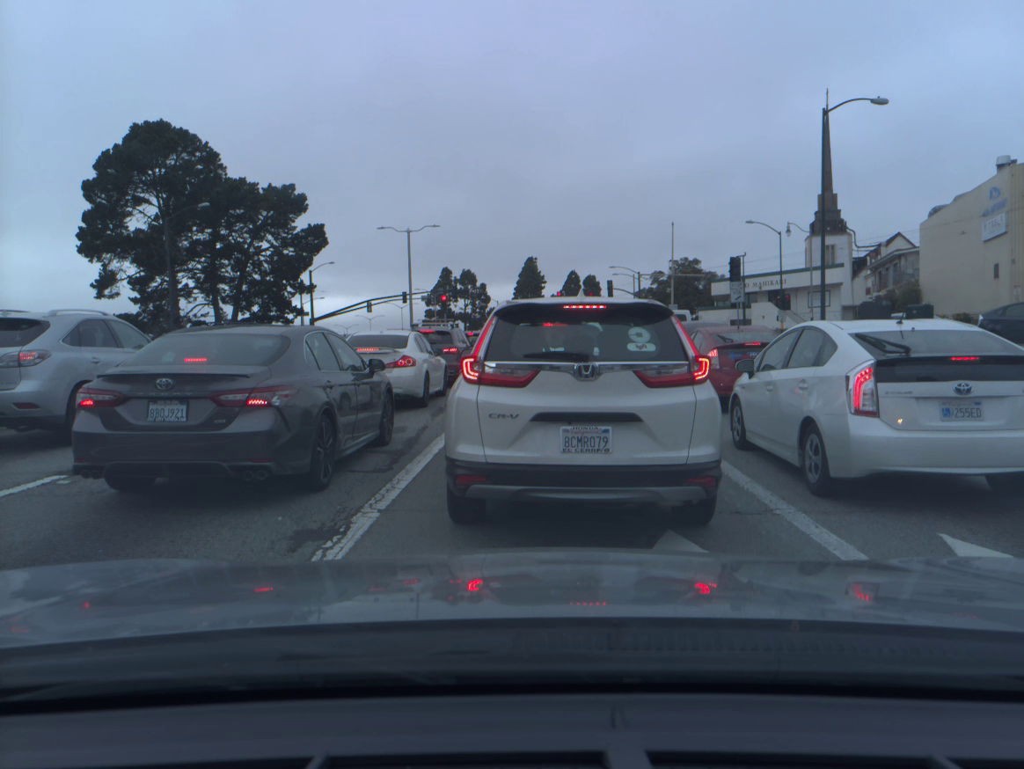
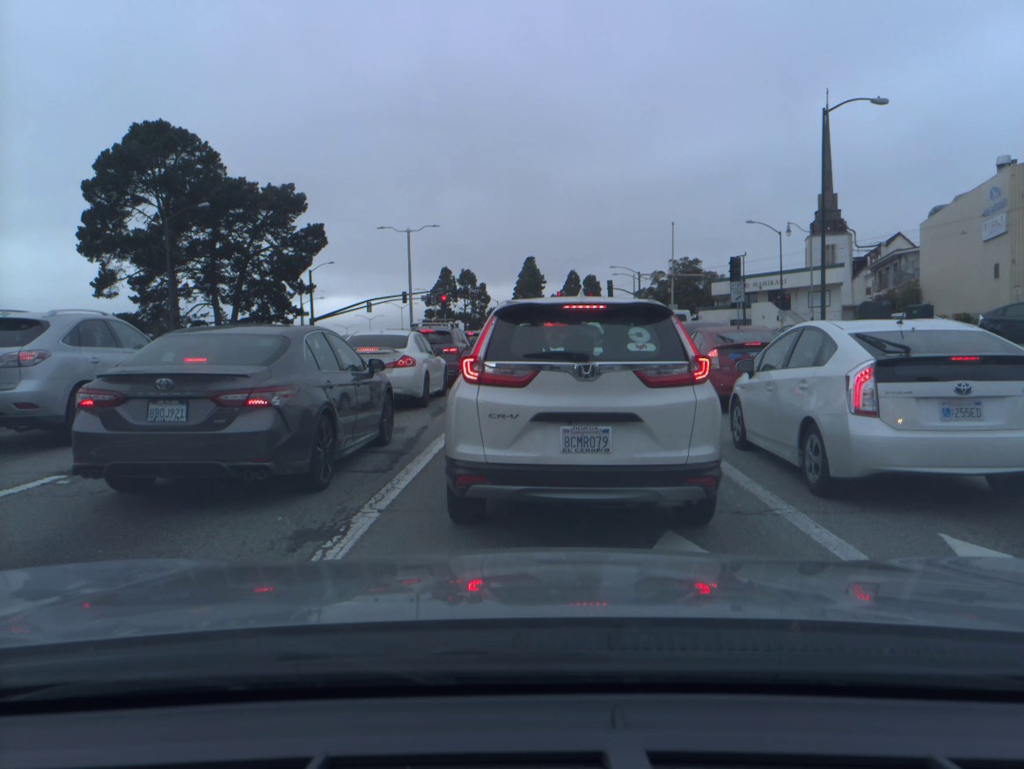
(0.0, 0.0) m; 0°
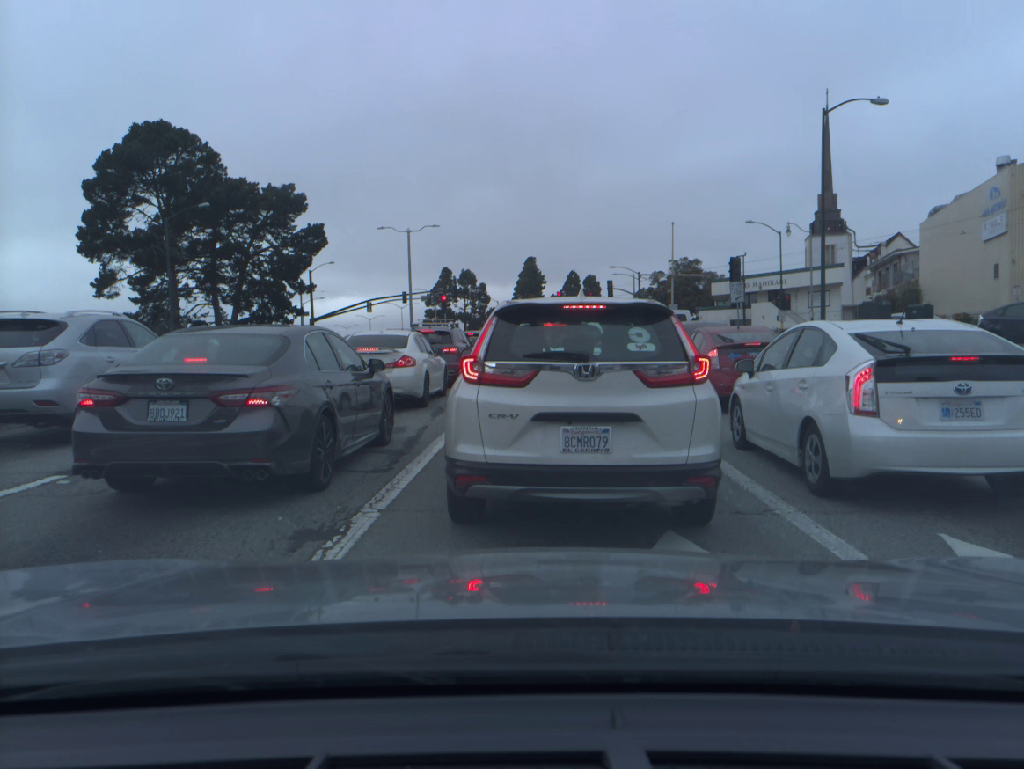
(0.0, 0.0) m; 0°
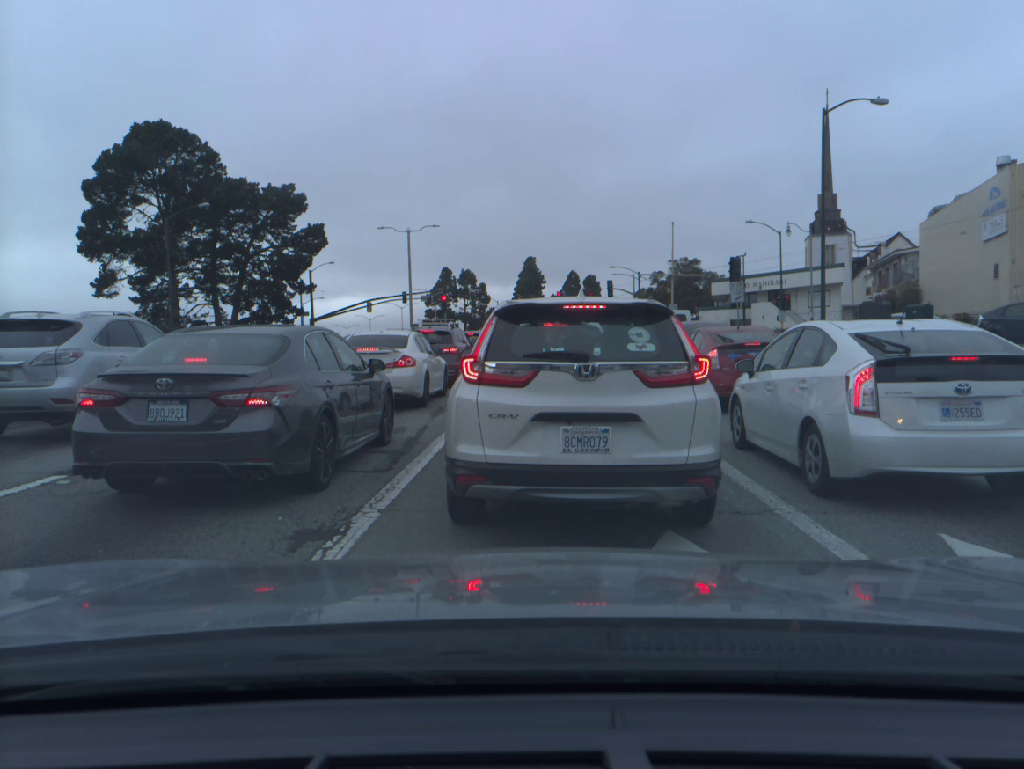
(0.0, 0.0) m; 0°
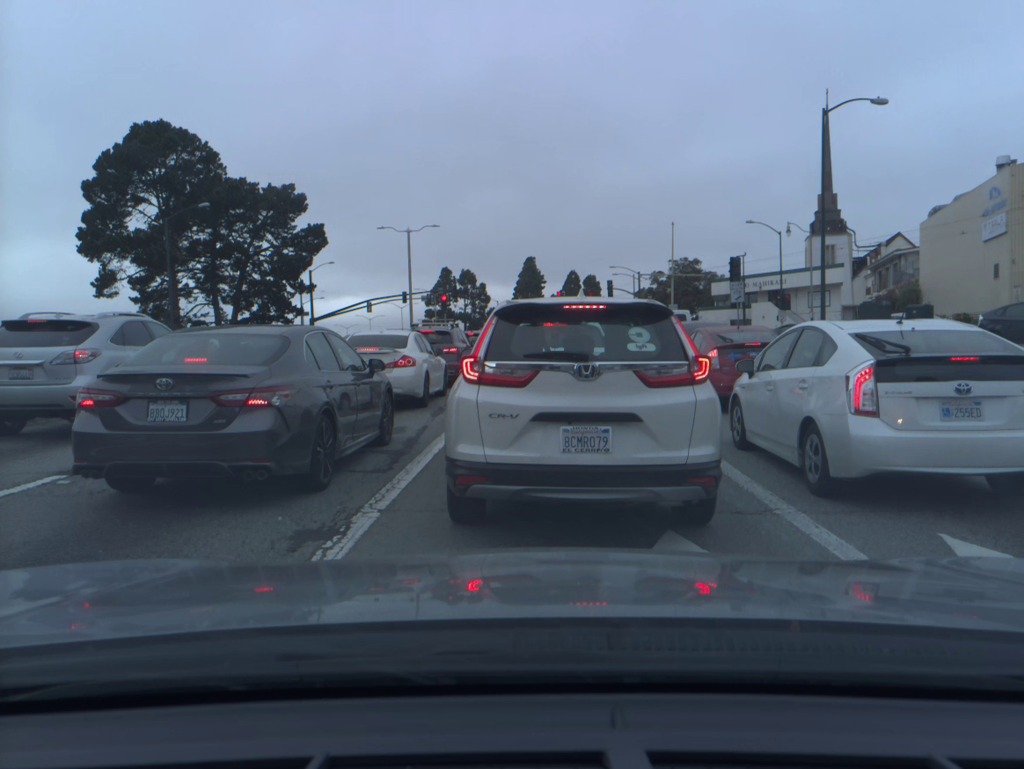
(0.0, 0.0) m; 0°
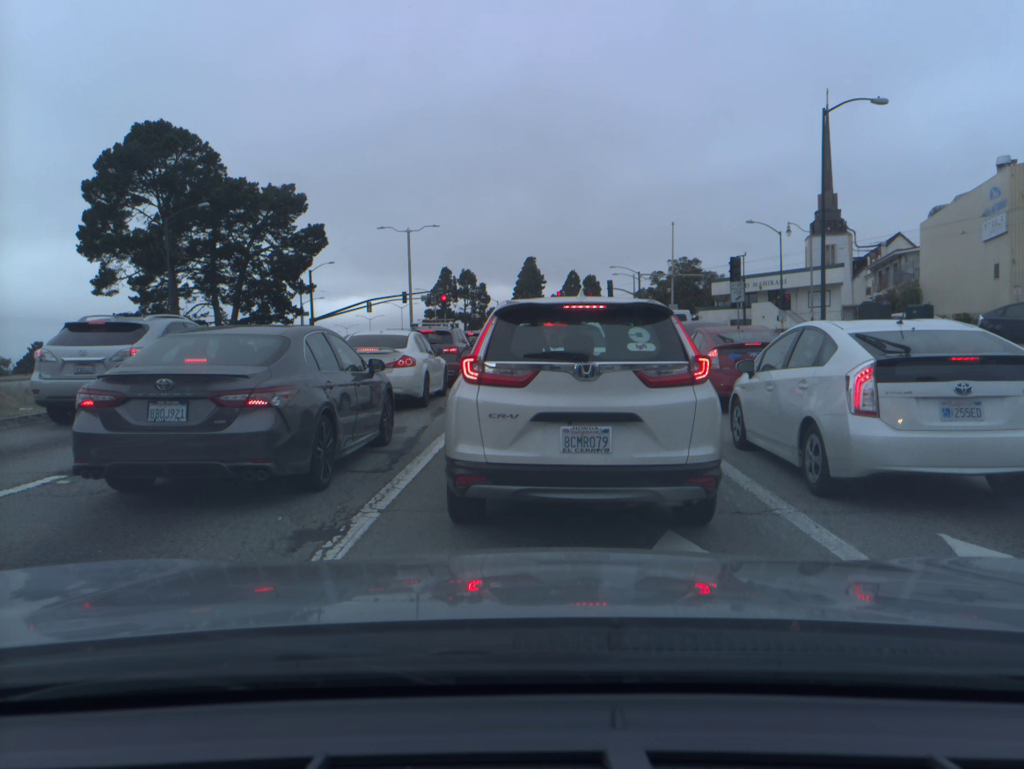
(0.0, 0.0) m; 0°
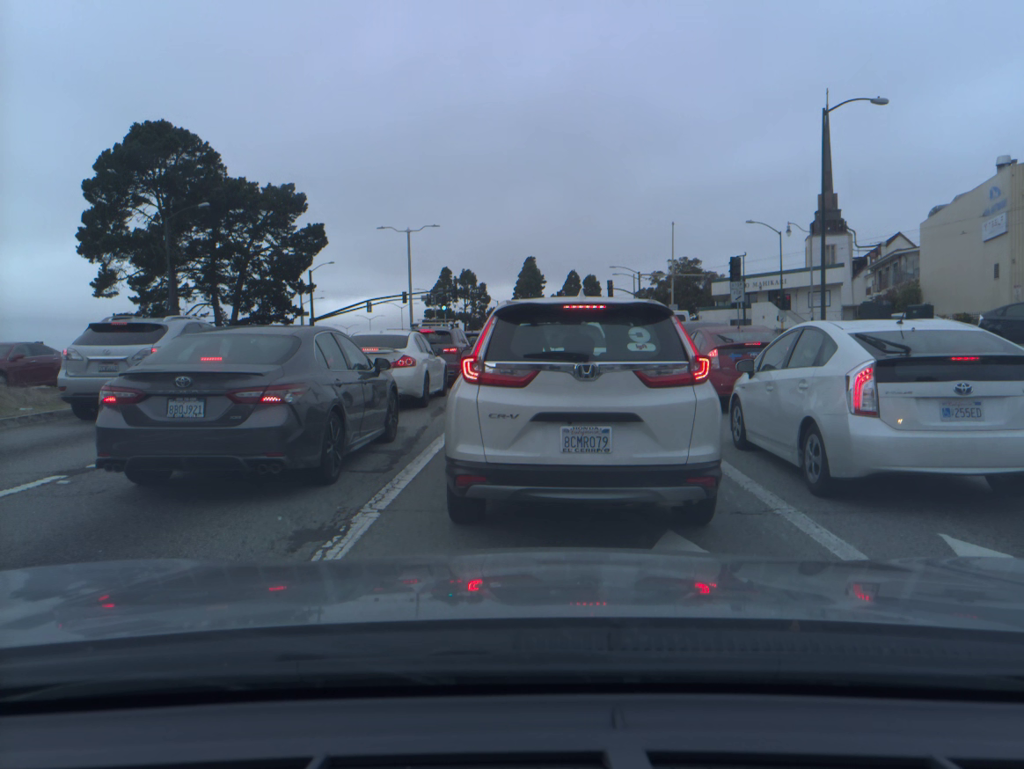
(0.0, 0.0) m; 0°
